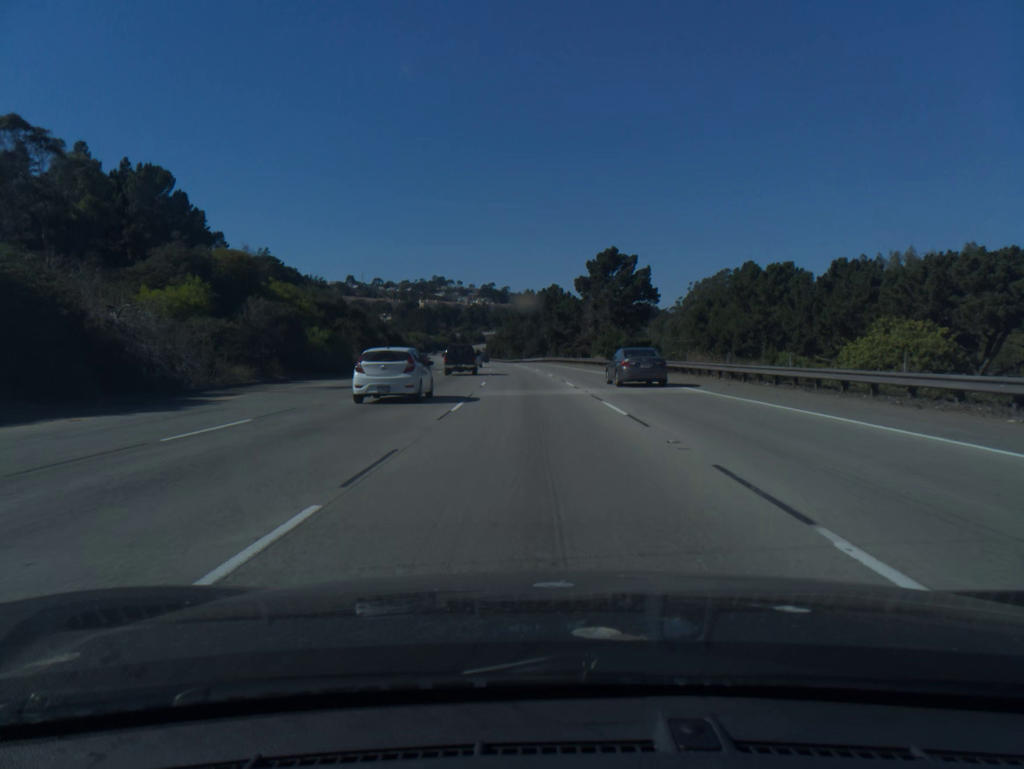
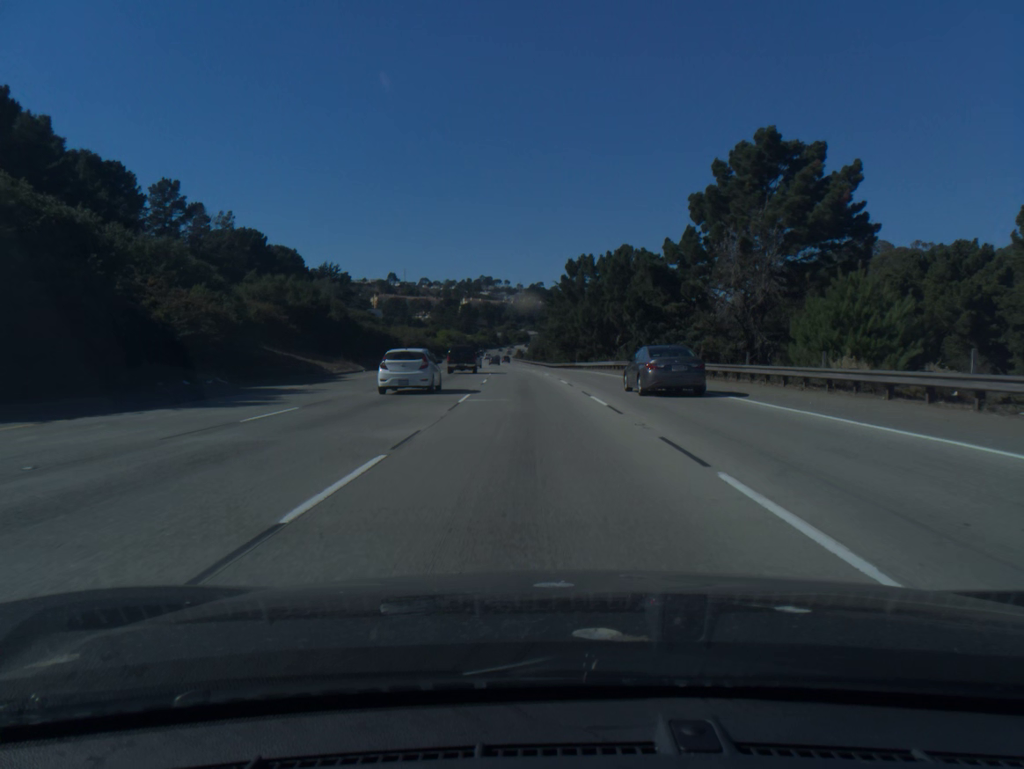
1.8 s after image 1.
(-1.7, +55.4) m; -4°
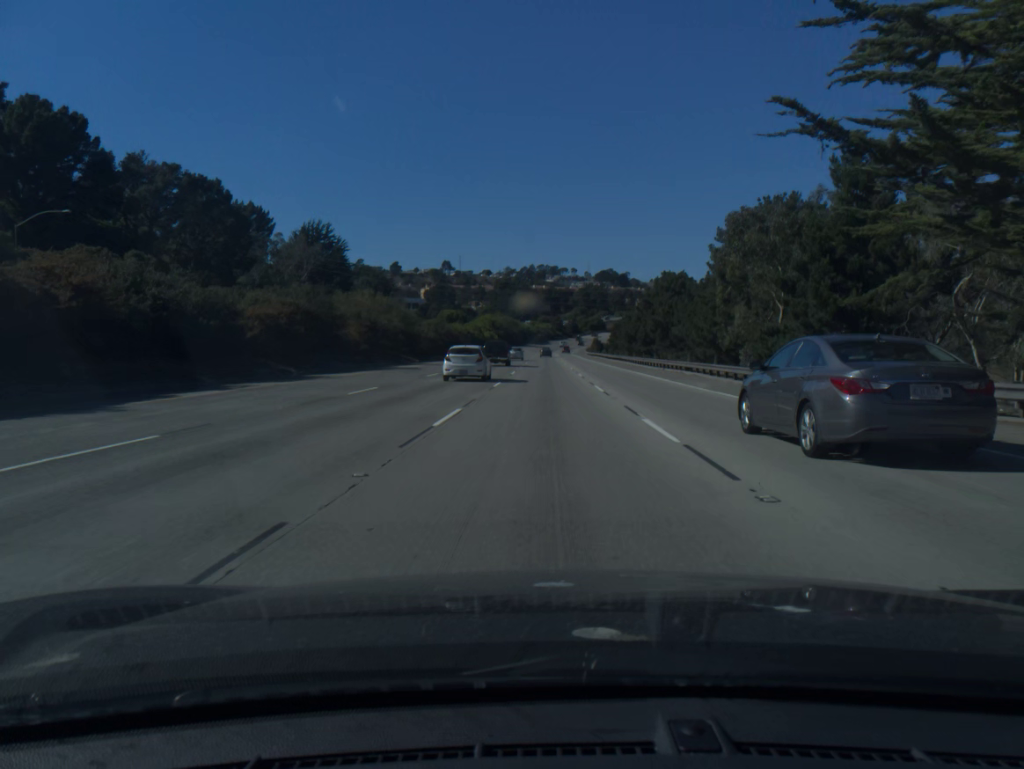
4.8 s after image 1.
(-4.8, +95.0) m; -5°
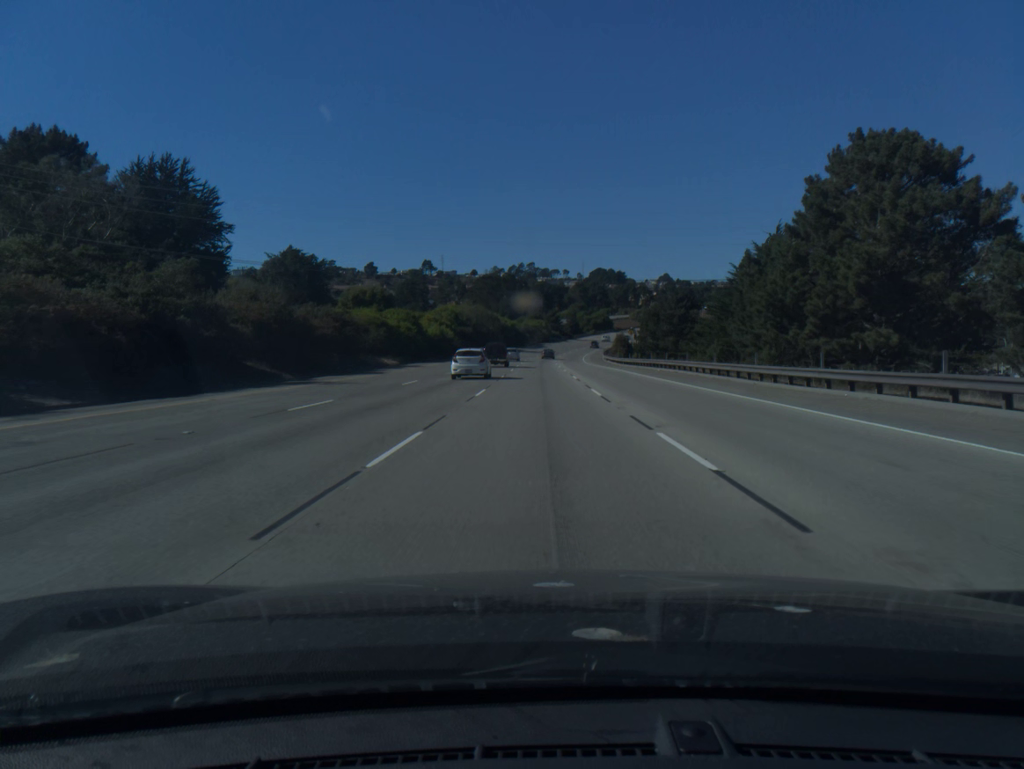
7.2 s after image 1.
(+0.3, +77.5) m; 0°
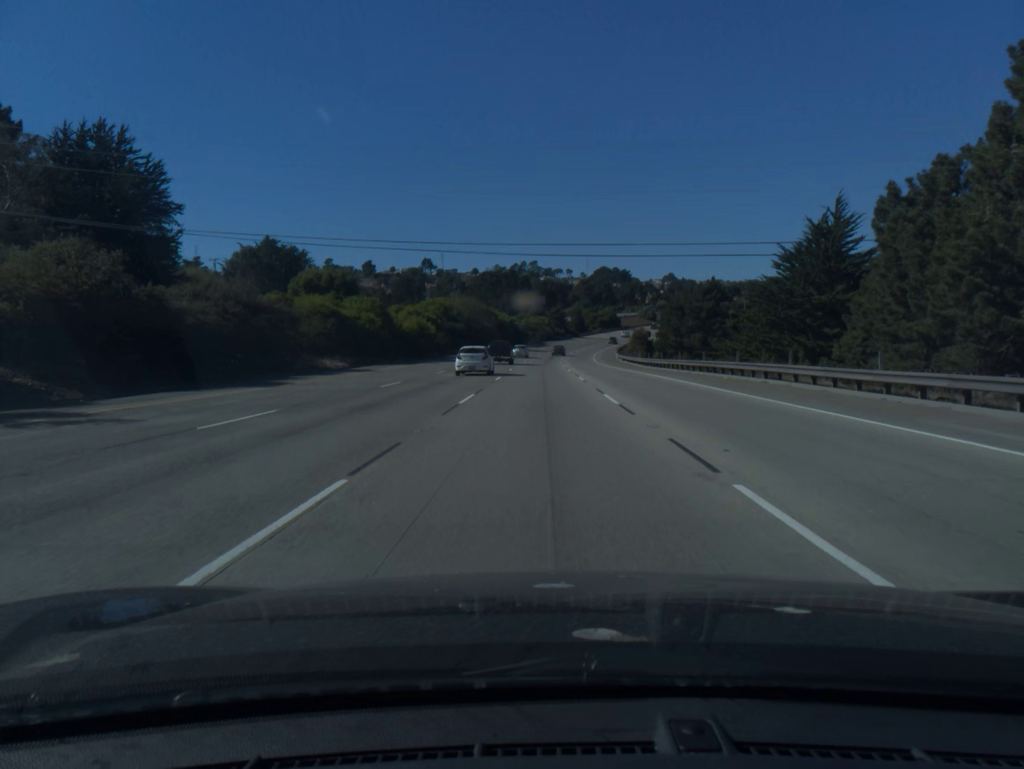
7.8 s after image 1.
(0.0, +19.3) m; 0°
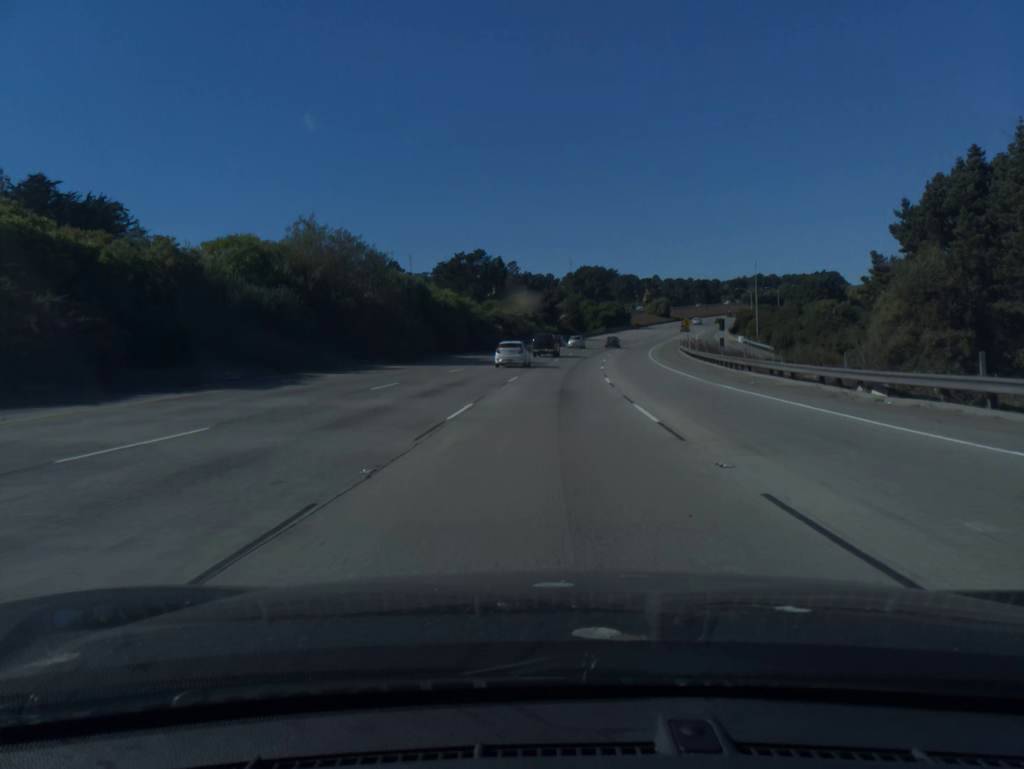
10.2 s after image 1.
(+0.1, +77.1) m; +1°
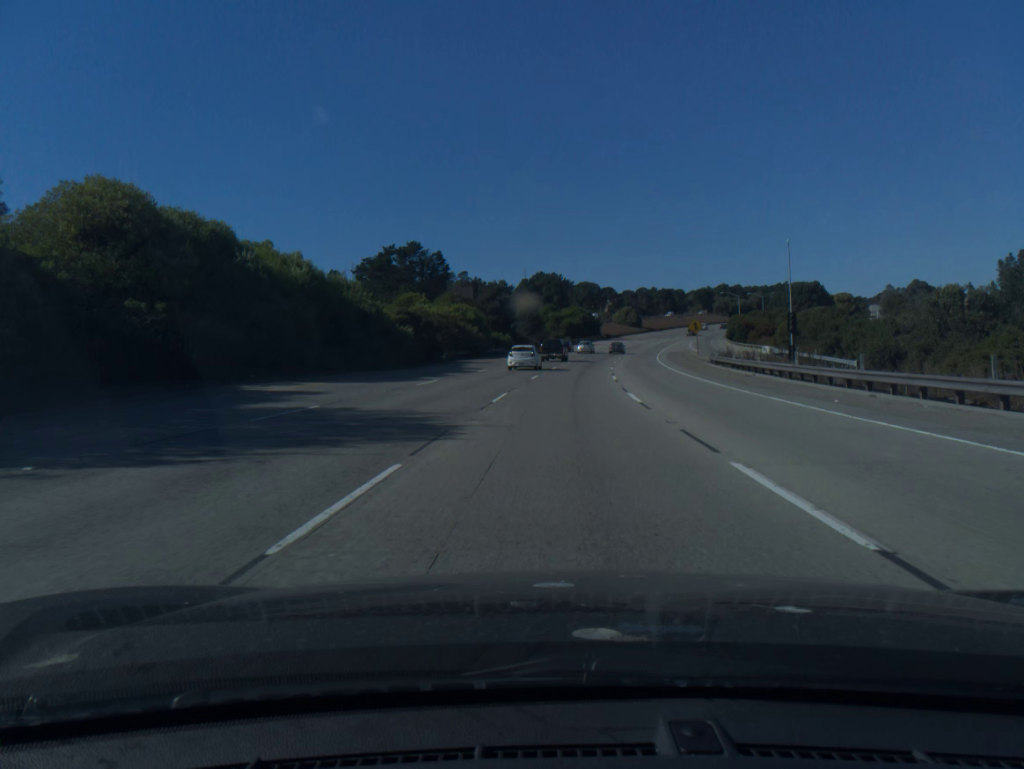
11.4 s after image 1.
(+1.0, +38.2) m; +3°
